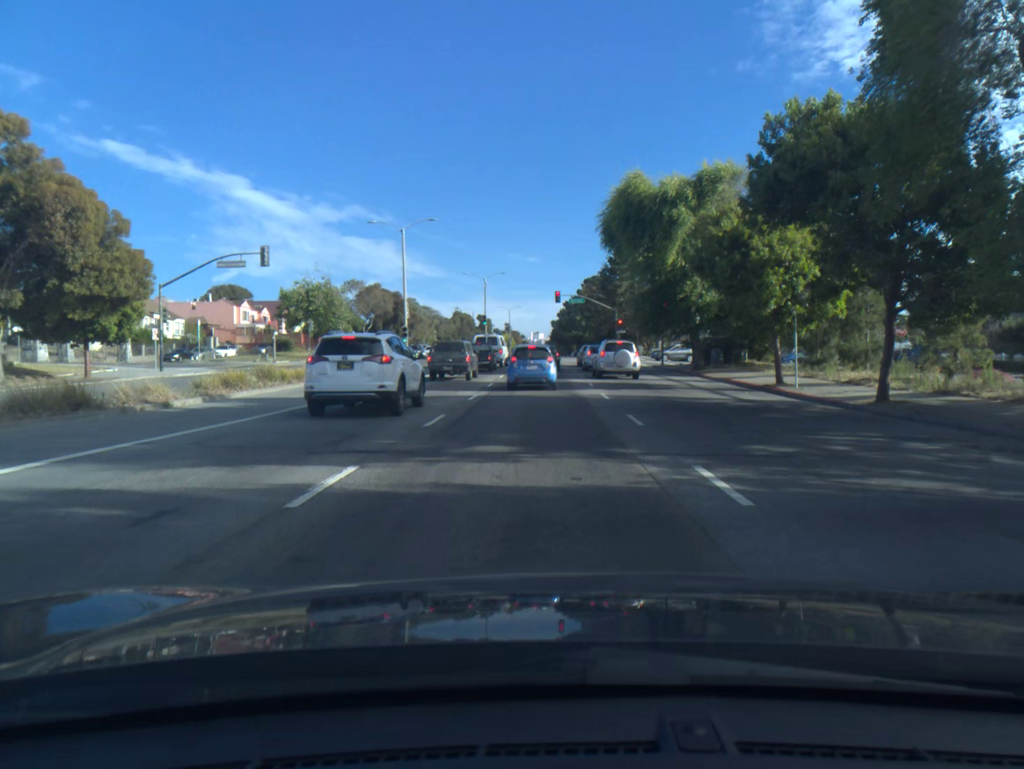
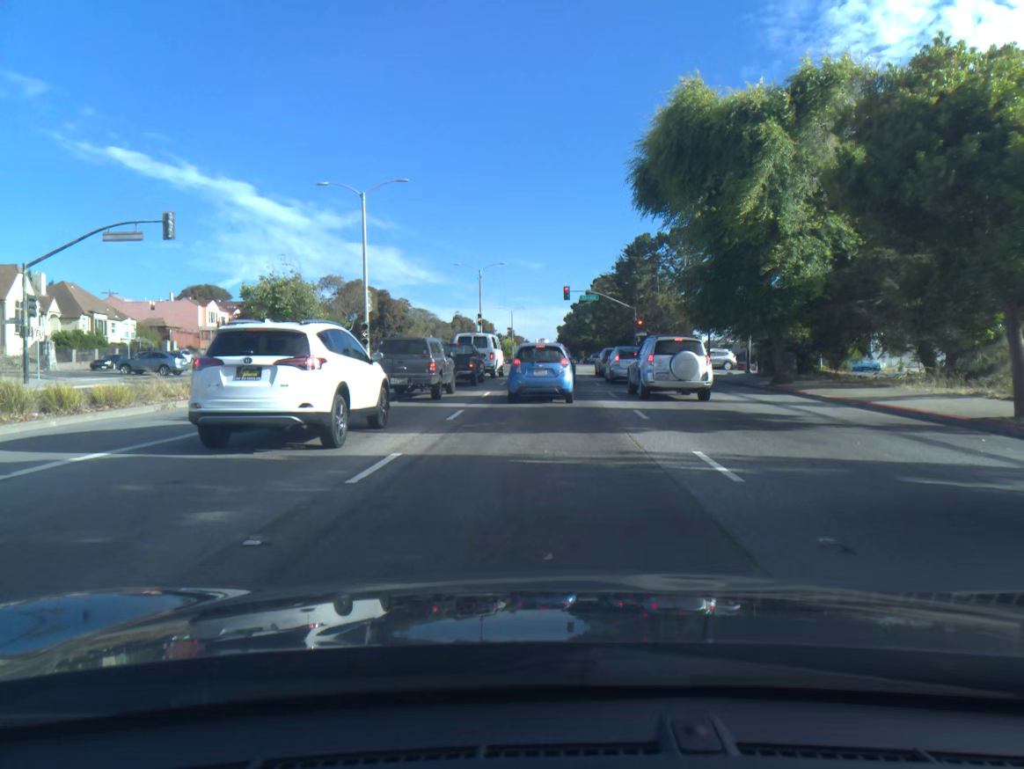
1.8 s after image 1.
(0.0, +13.3) m; 0°
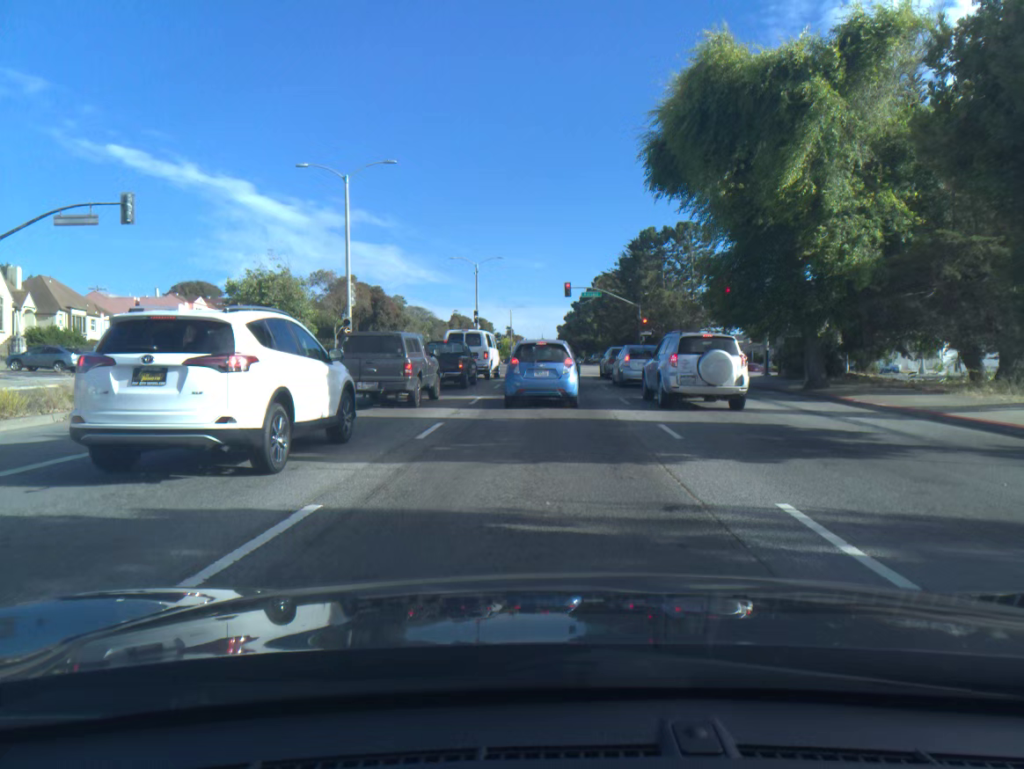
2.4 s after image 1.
(0.0, +3.5) m; 0°
